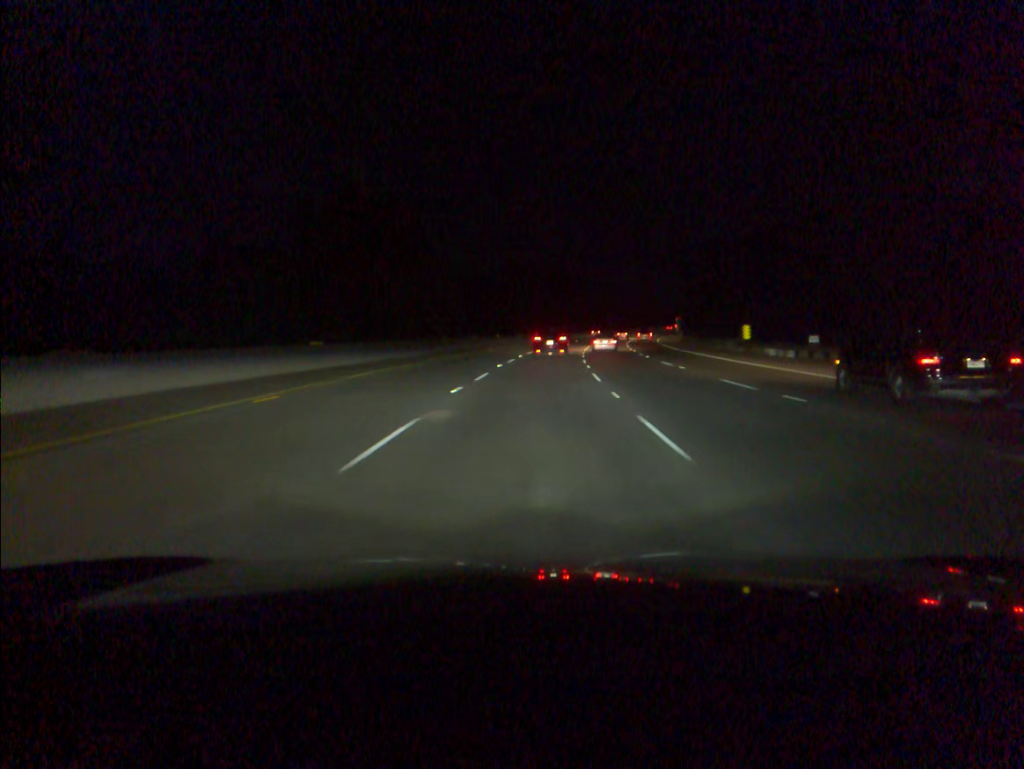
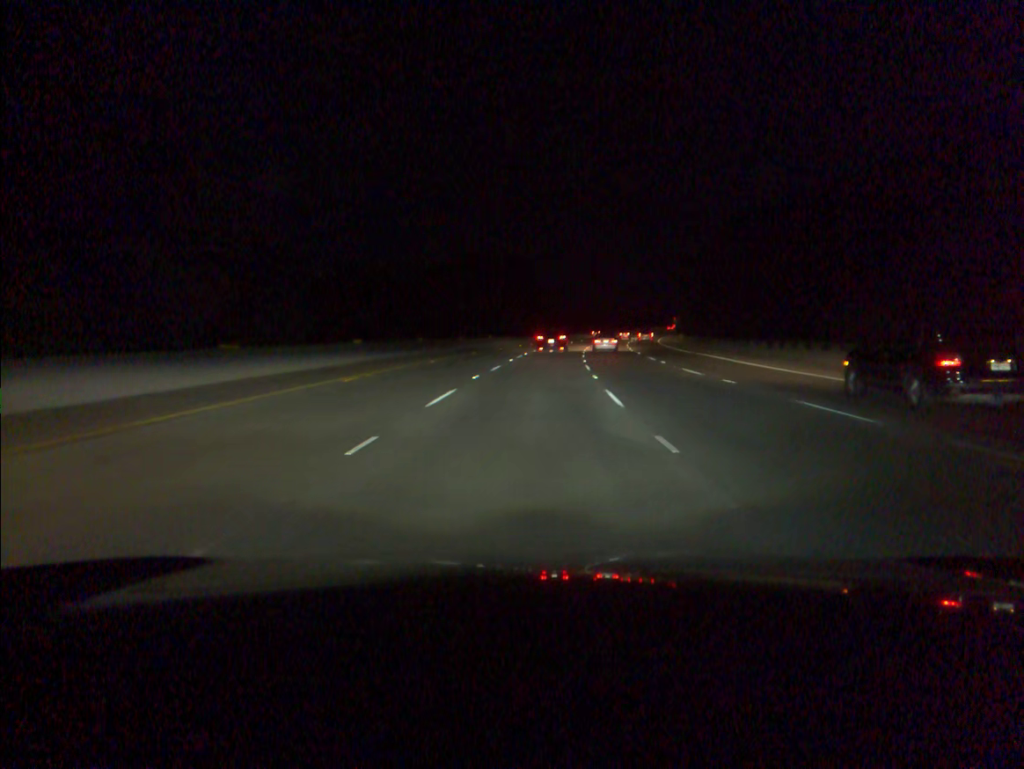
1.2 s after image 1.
(+1.0, +36.5) m; +3°
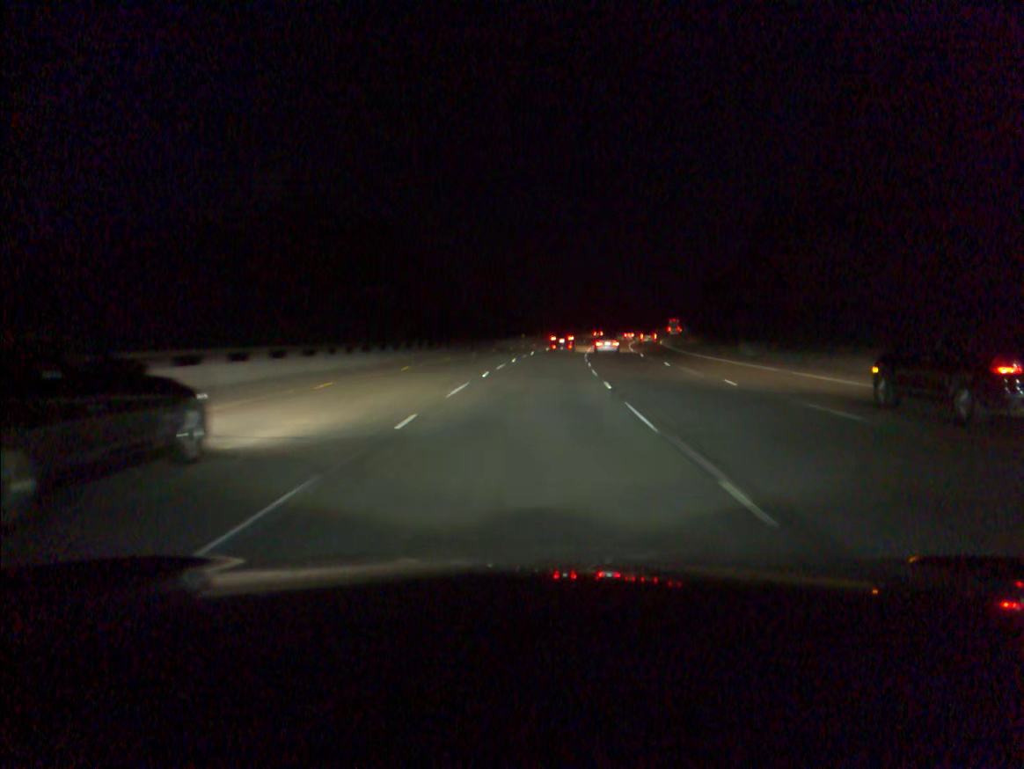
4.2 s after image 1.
(+5.8, +90.9) m; +7°
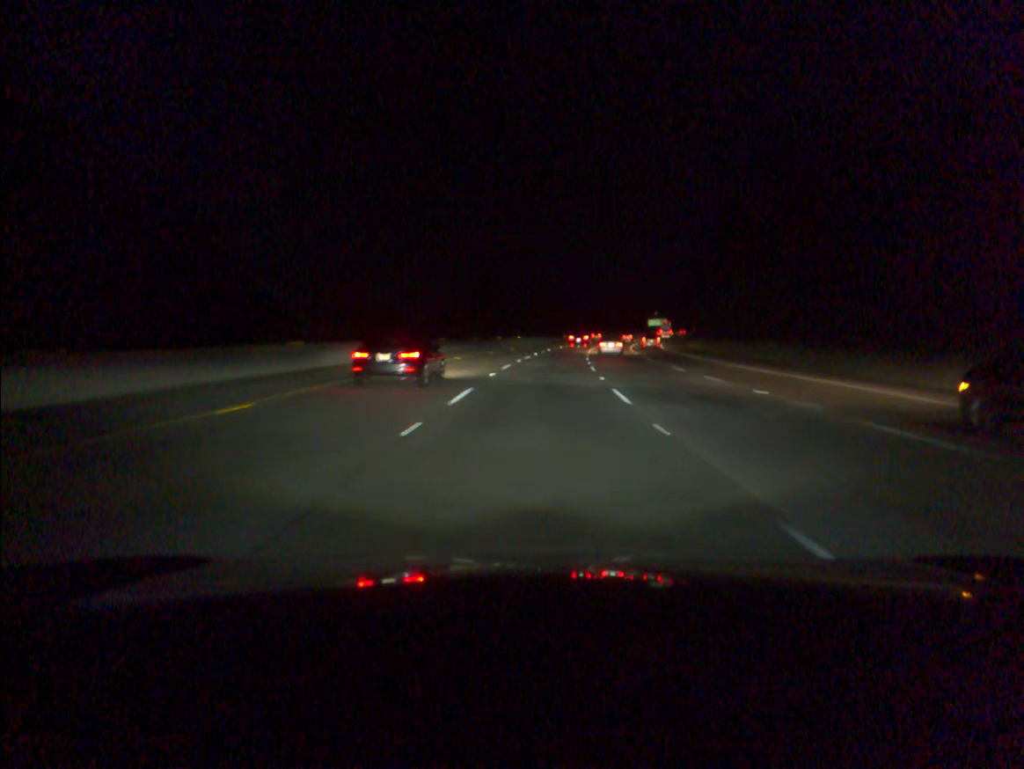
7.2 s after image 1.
(+5.9, +91.1) m; +8°
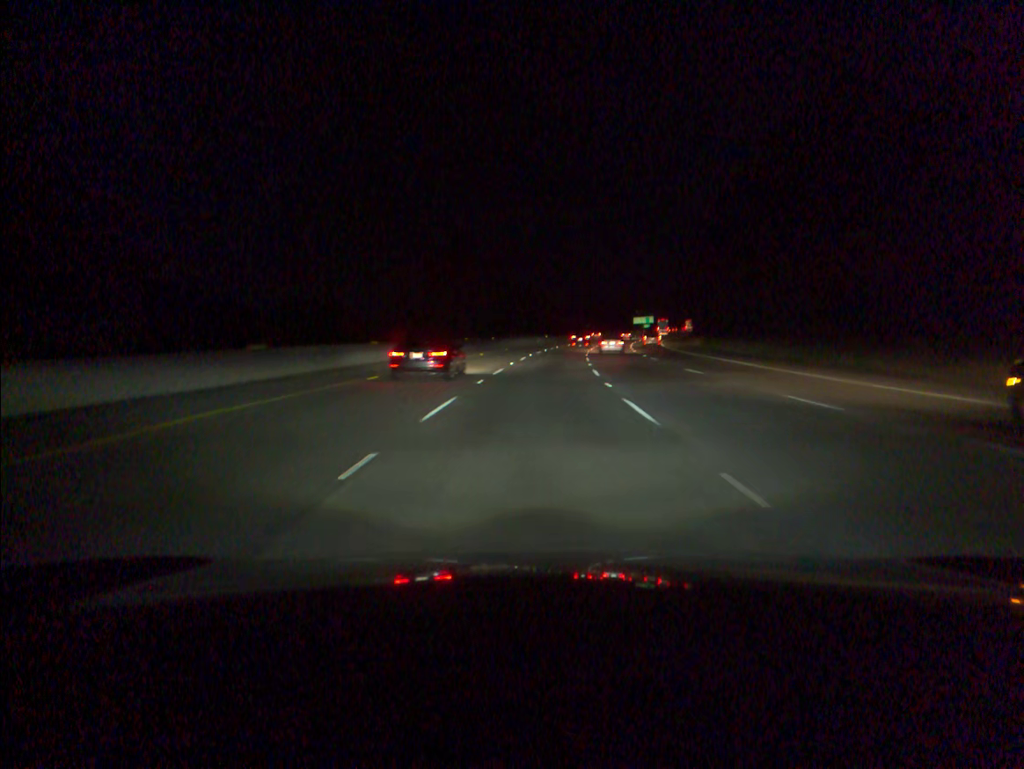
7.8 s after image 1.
(+0.3, +18.2) m; +2°
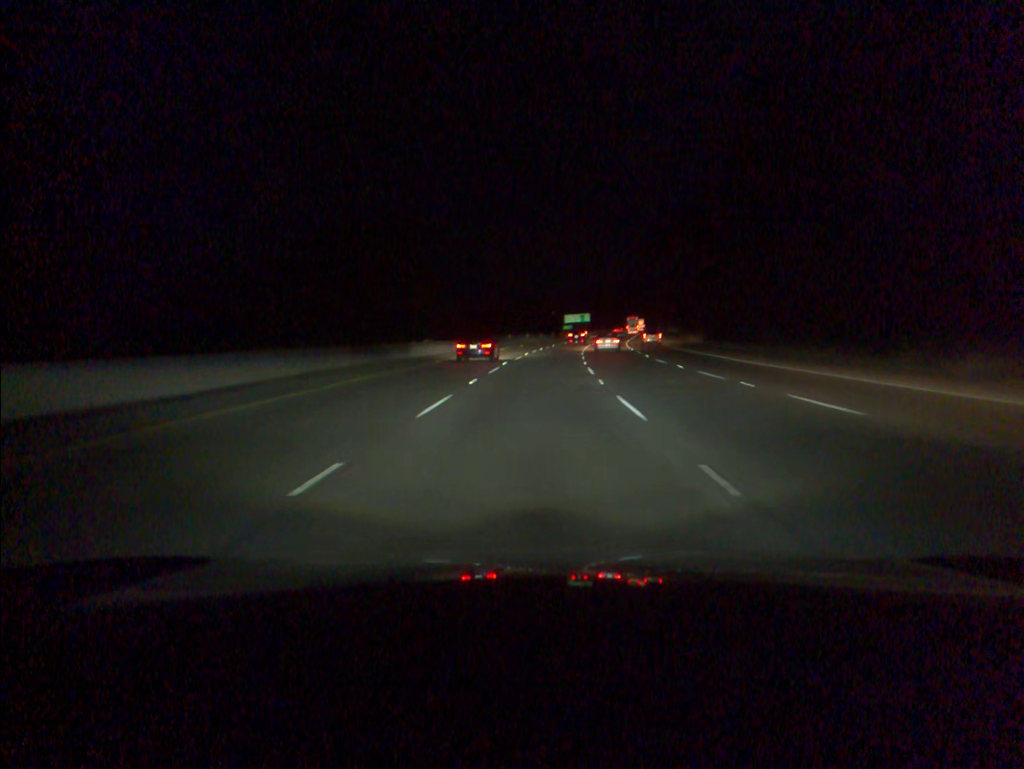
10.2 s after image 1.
(+3.6, +72.6) m; +6°
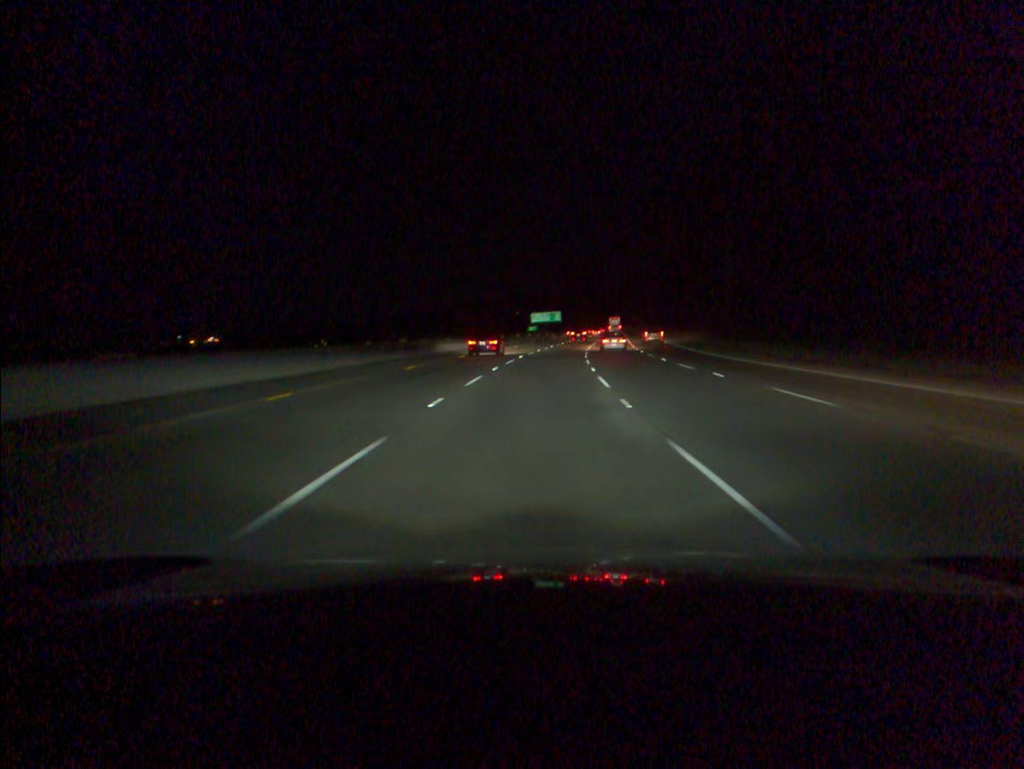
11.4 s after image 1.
(+0.9, +36.4) m; +3°
